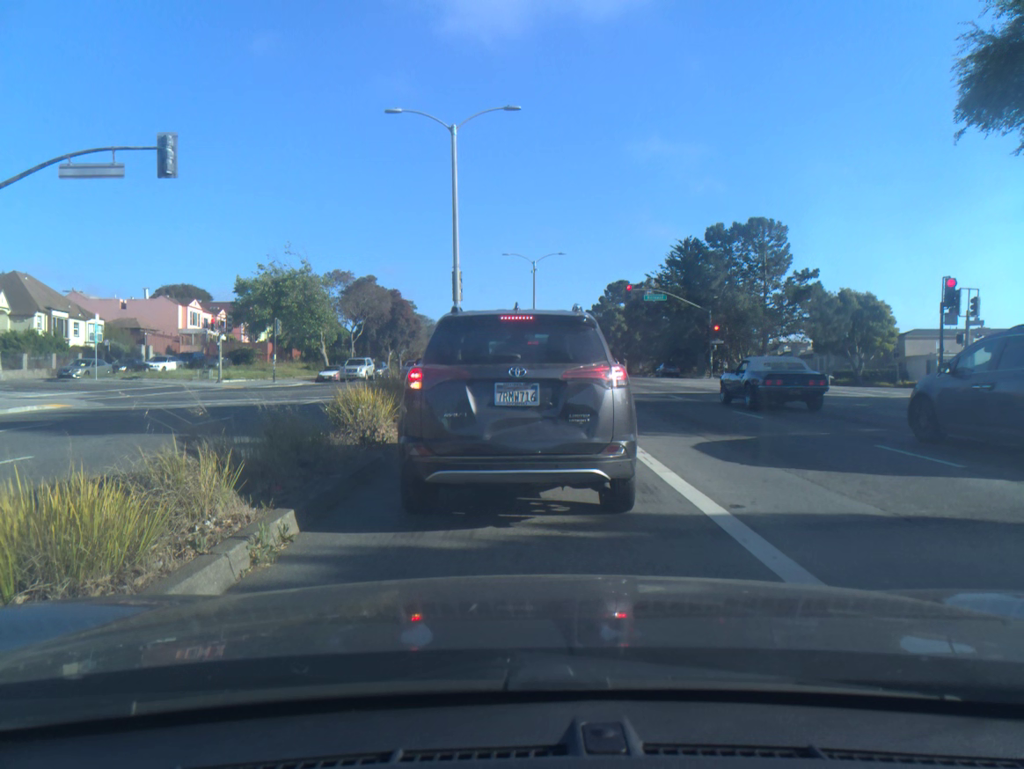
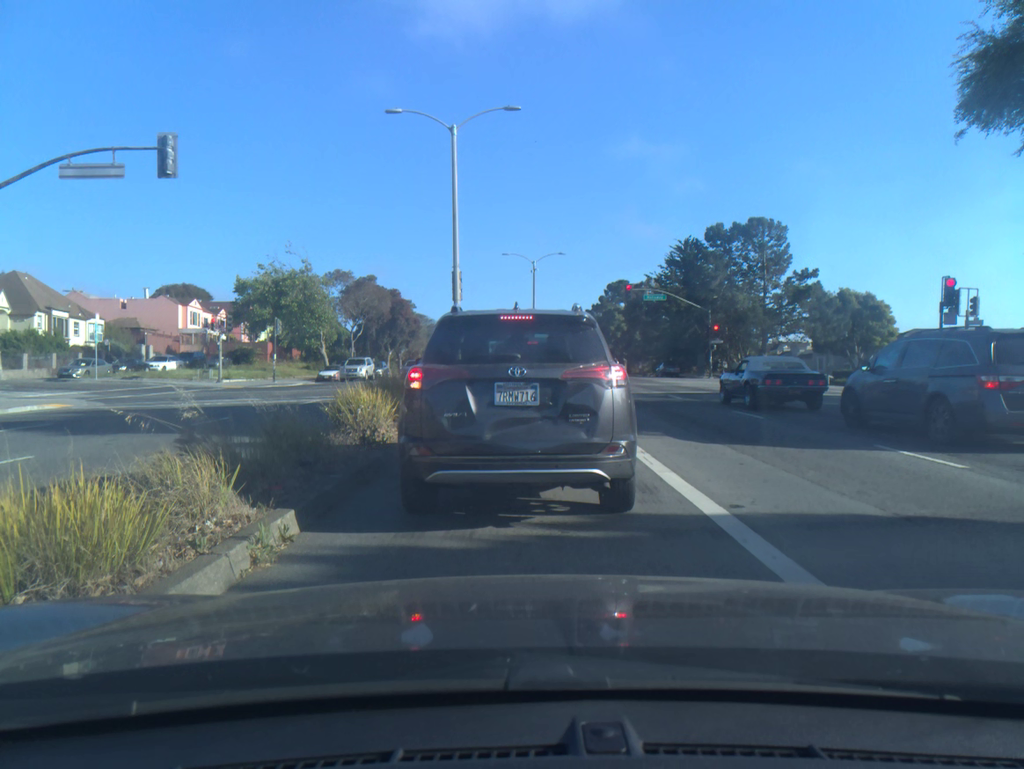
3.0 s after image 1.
(0.0, 0.0) m; 0°
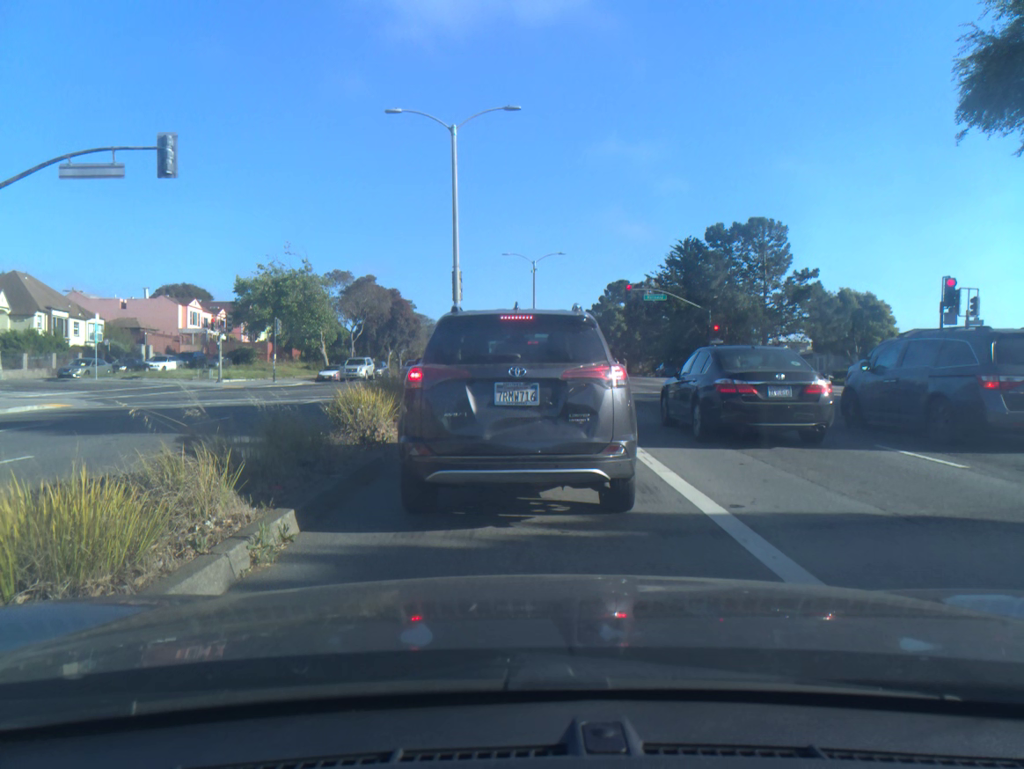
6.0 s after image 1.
(0.0, 0.0) m; 0°
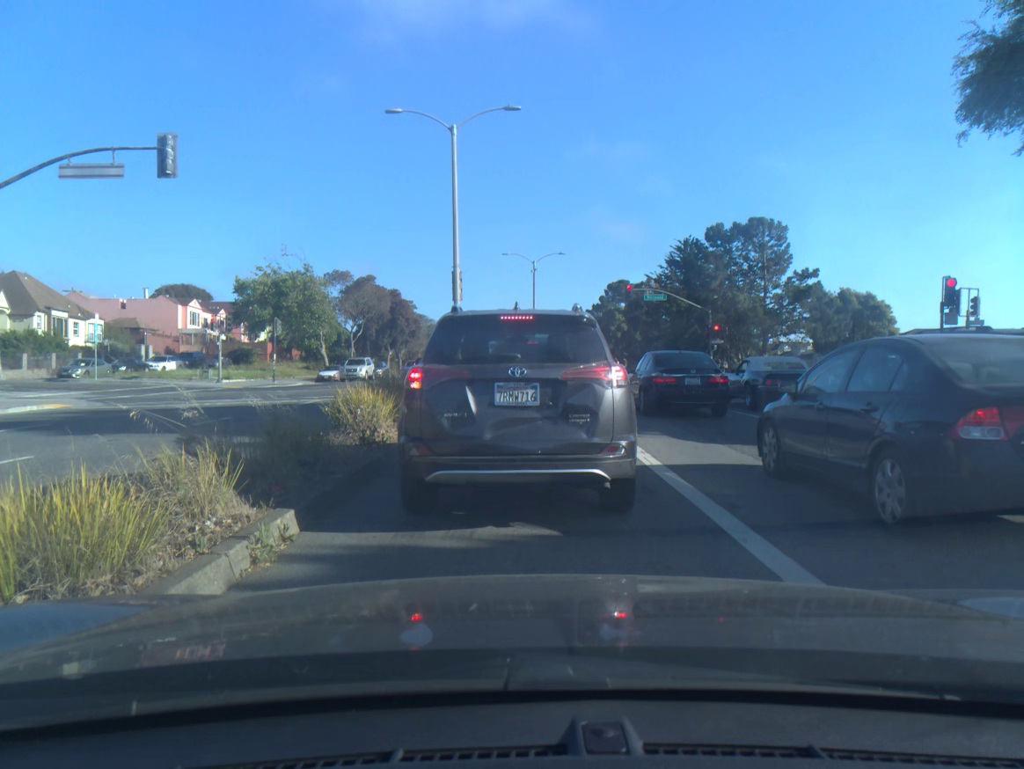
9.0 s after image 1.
(0.0, 0.0) m; 0°
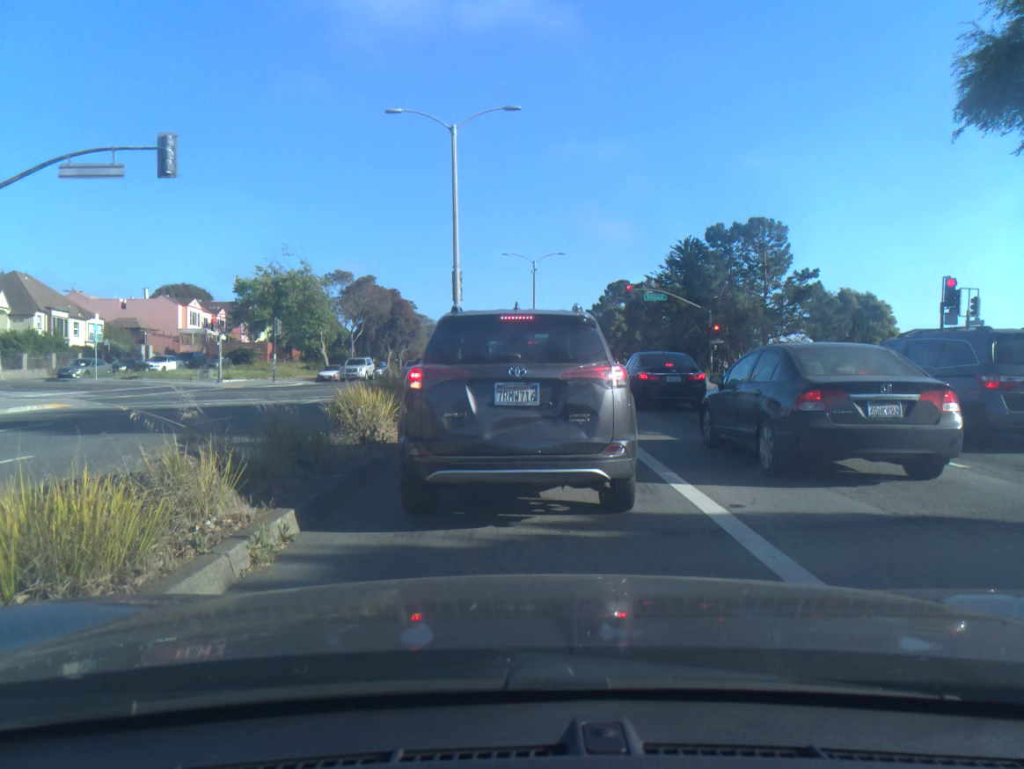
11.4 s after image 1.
(0.0, 0.0) m; 0°
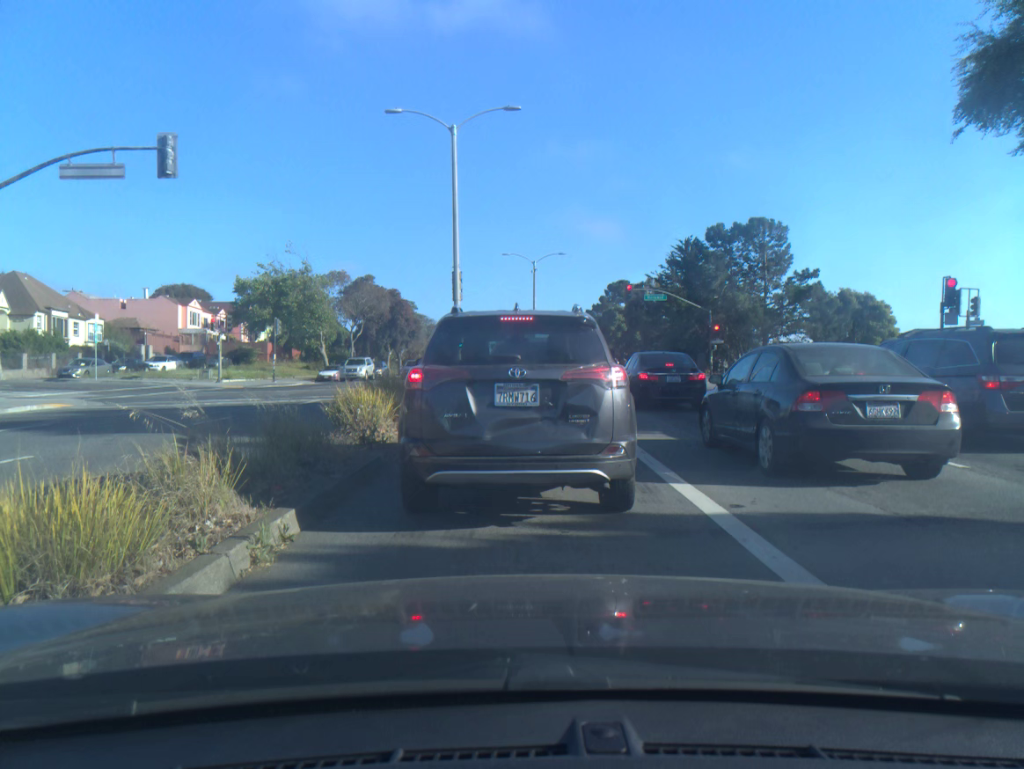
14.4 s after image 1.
(0.0, 0.0) m; 0°
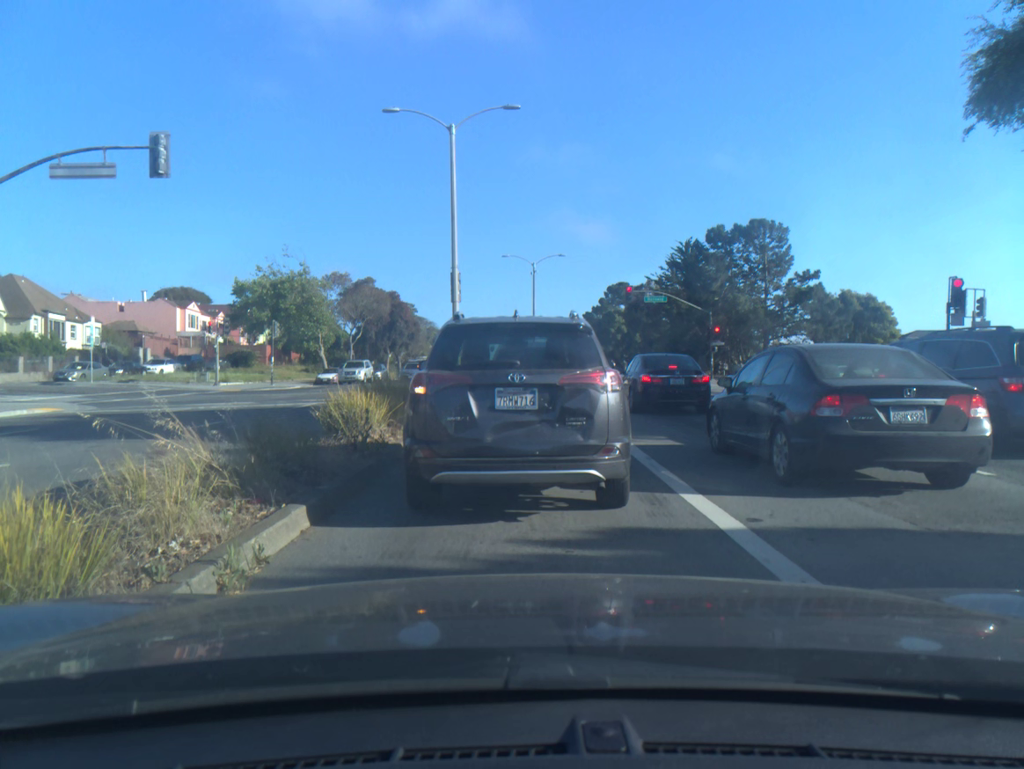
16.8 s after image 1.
(0.0, +0.5) m; 0°
